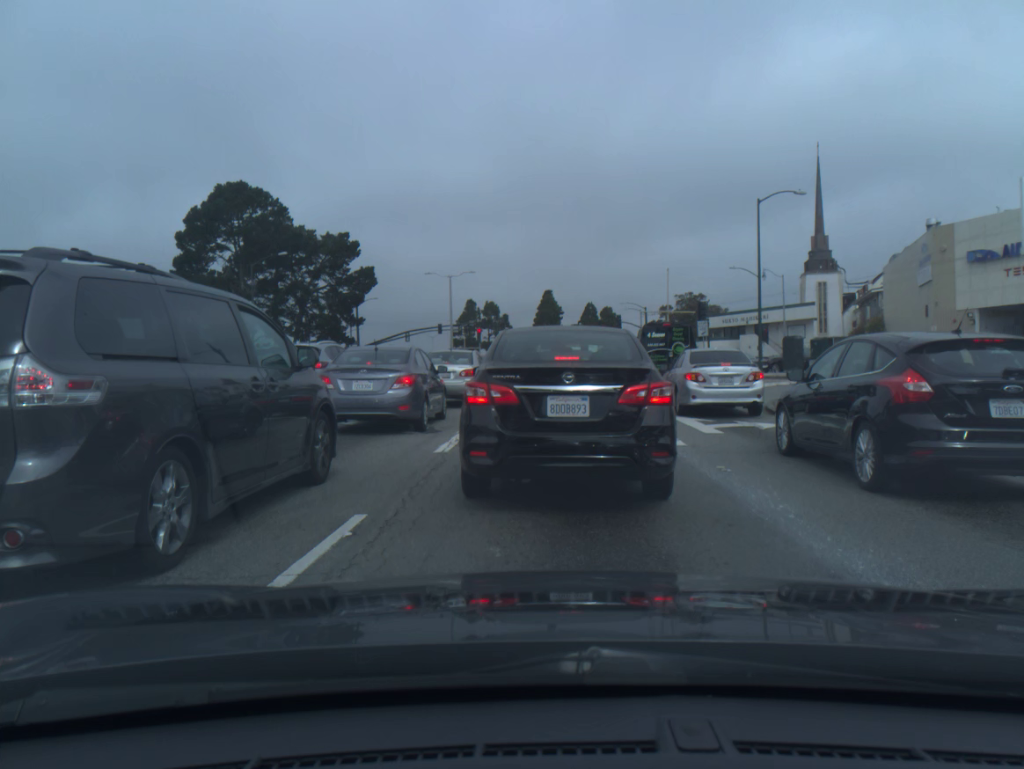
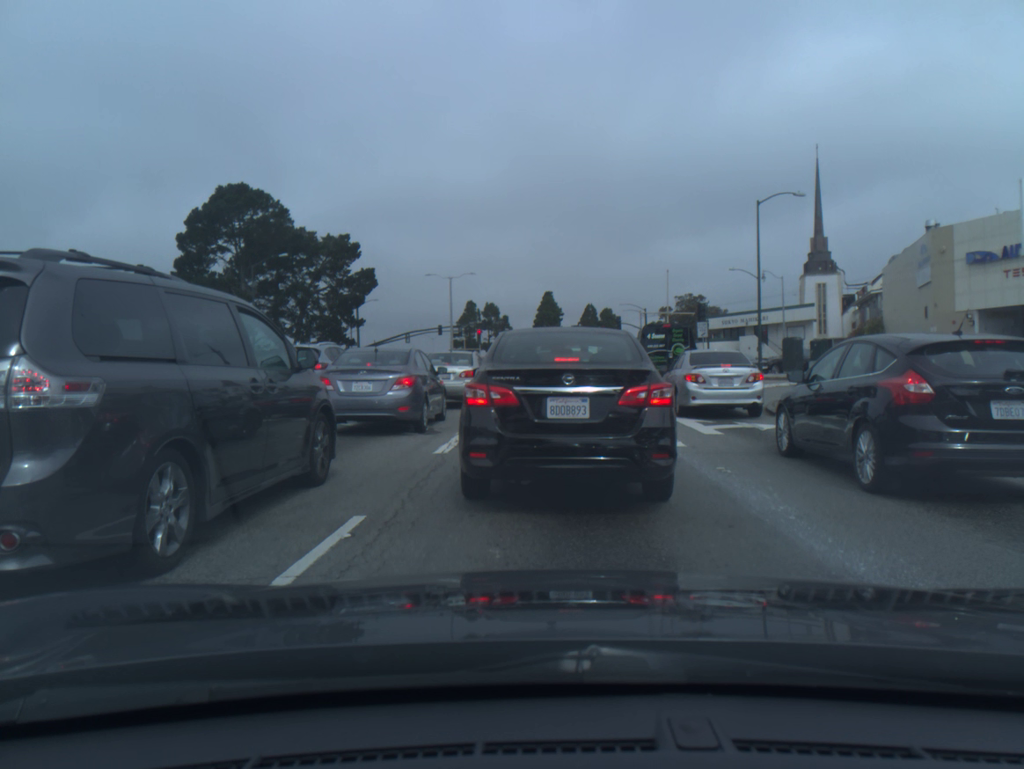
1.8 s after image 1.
(0.0, 0.0) m; 0°
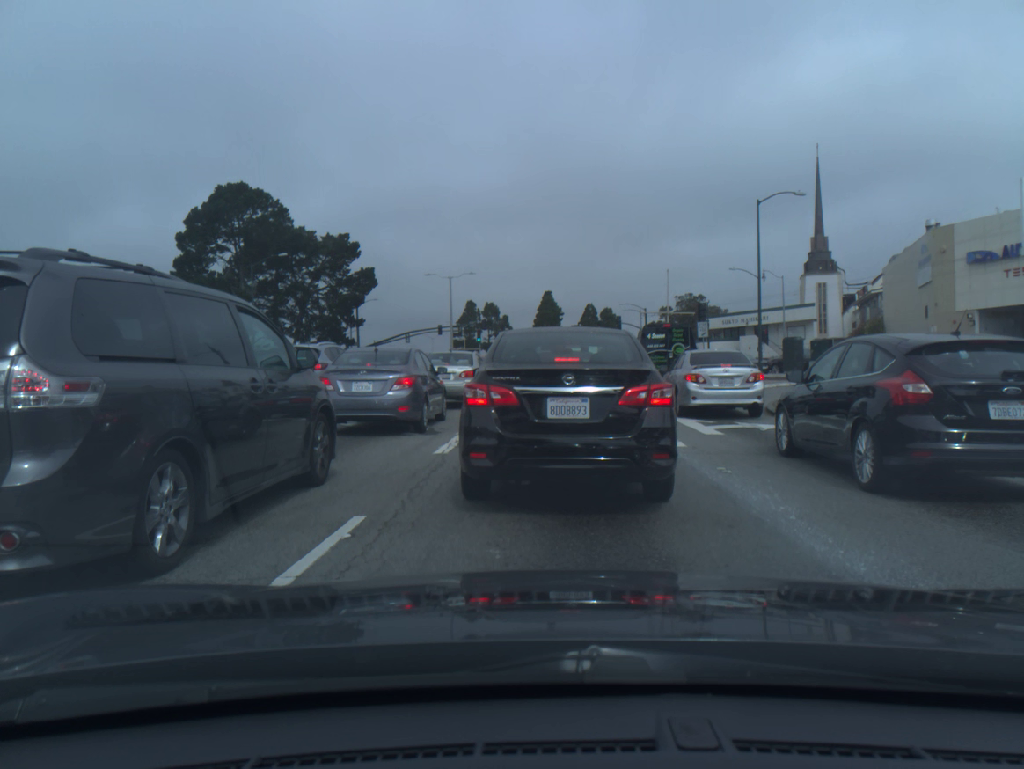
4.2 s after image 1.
(0.0, 0.0) m; 0°
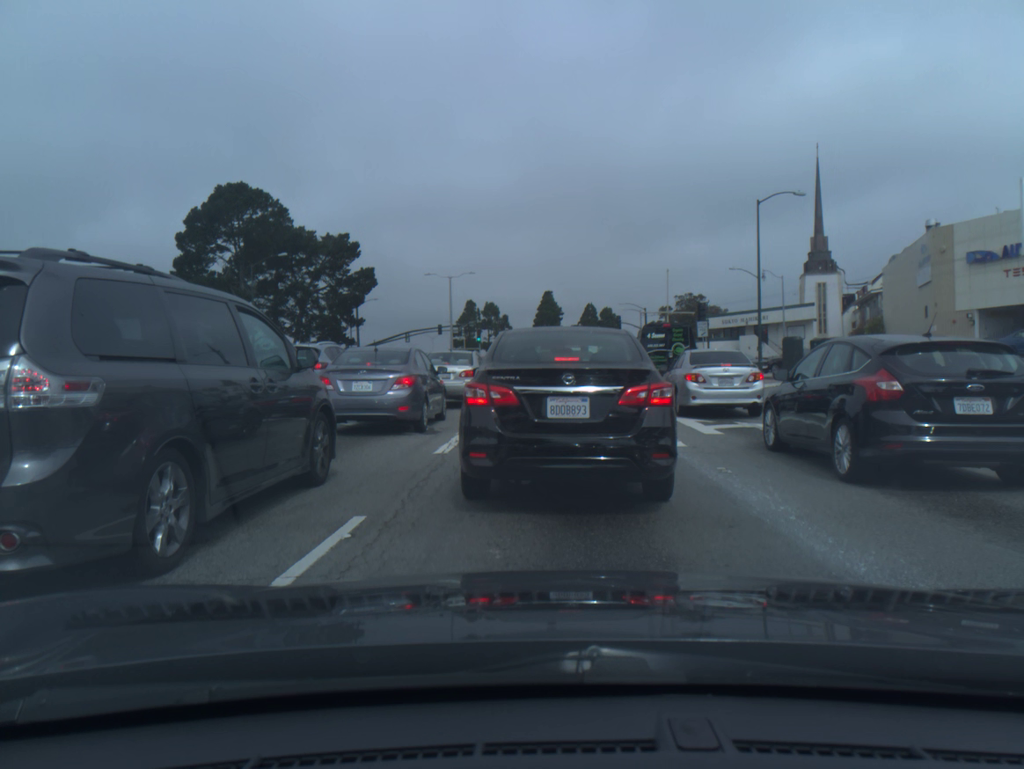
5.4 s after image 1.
(0.0, 0.0) m; 0°
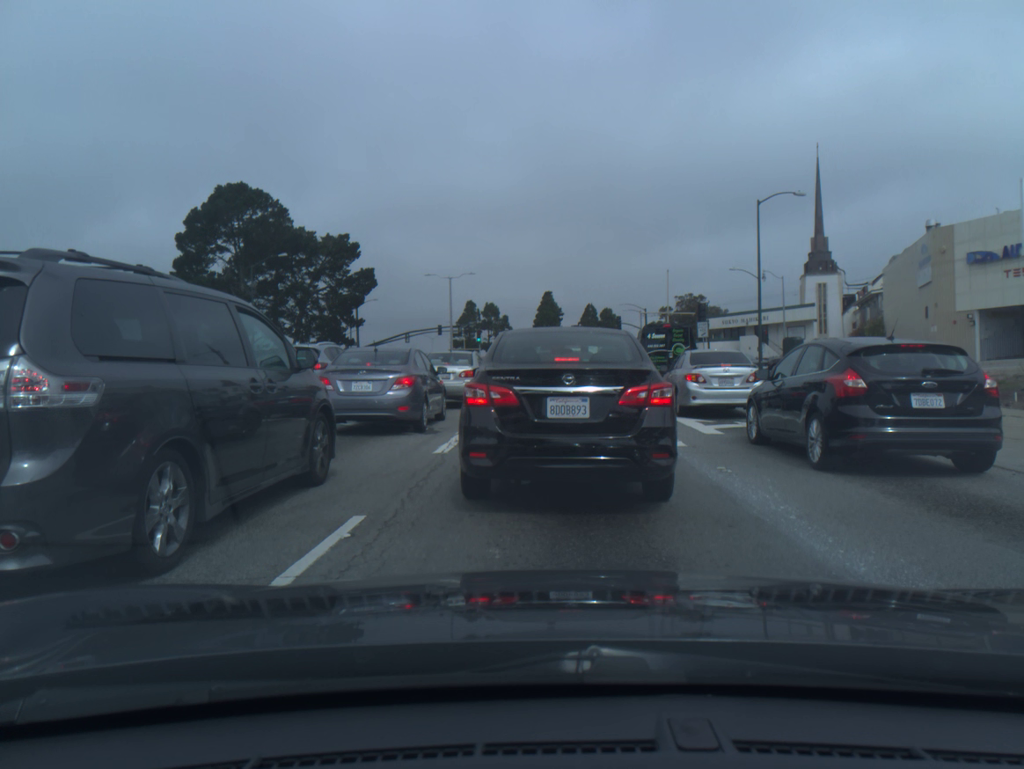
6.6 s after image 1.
(0.0, 0.0) m; 0°
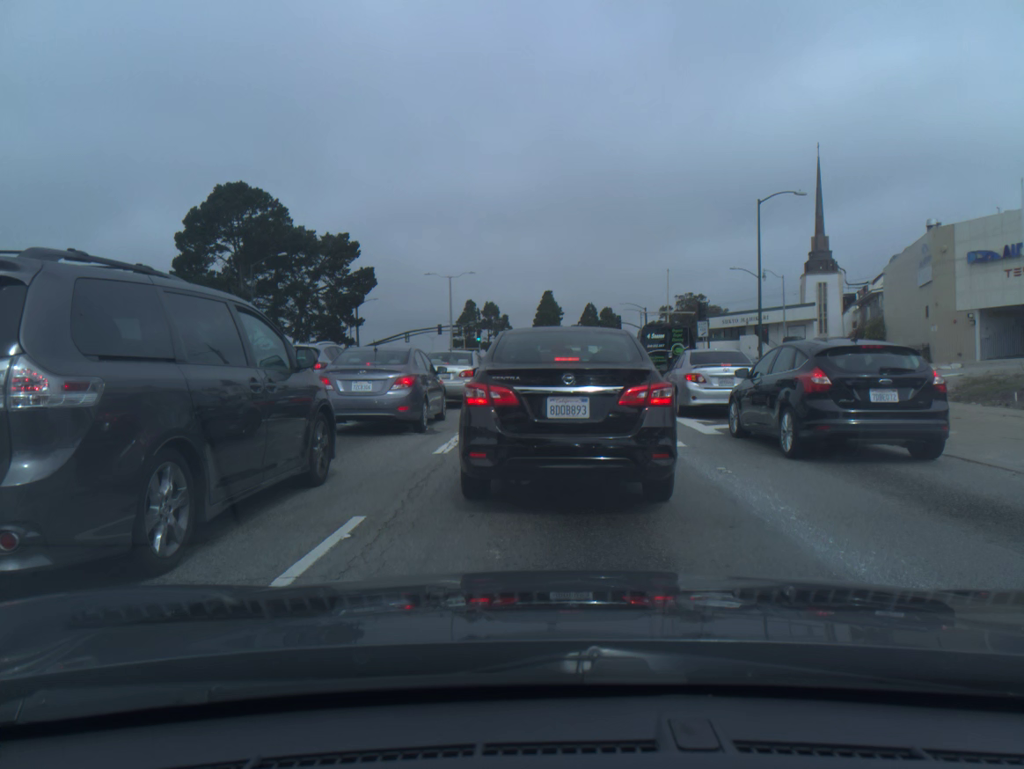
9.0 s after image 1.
(0.0, 0.0) m; 0°
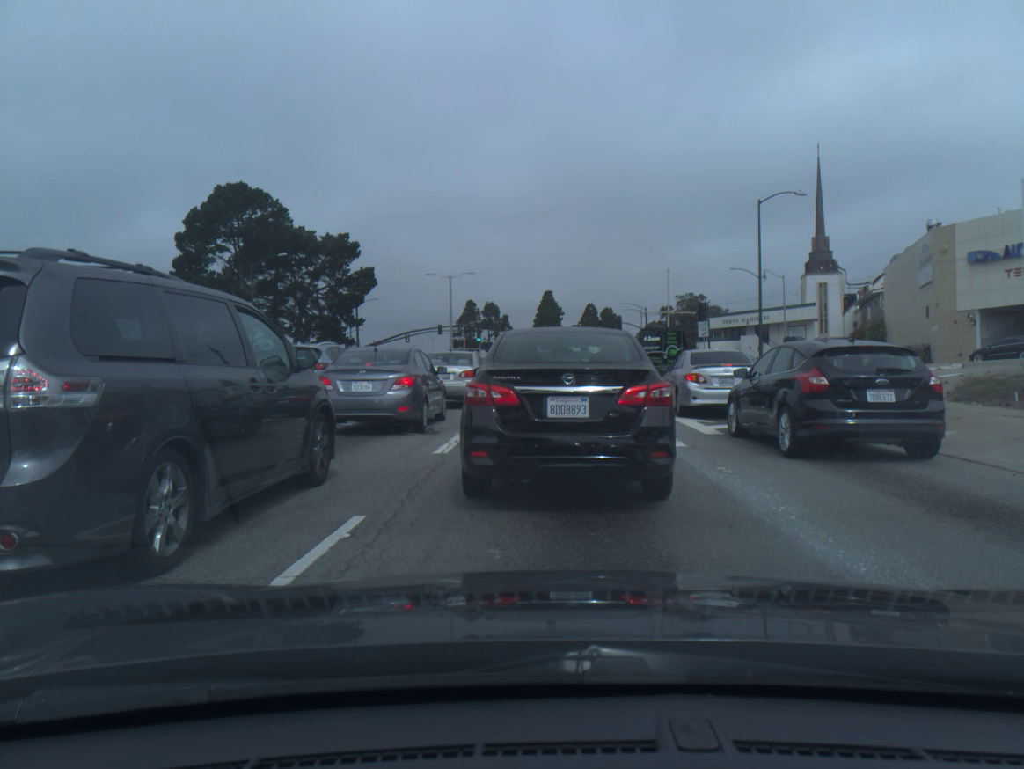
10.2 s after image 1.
(0.0, 0.0) m; 0°
